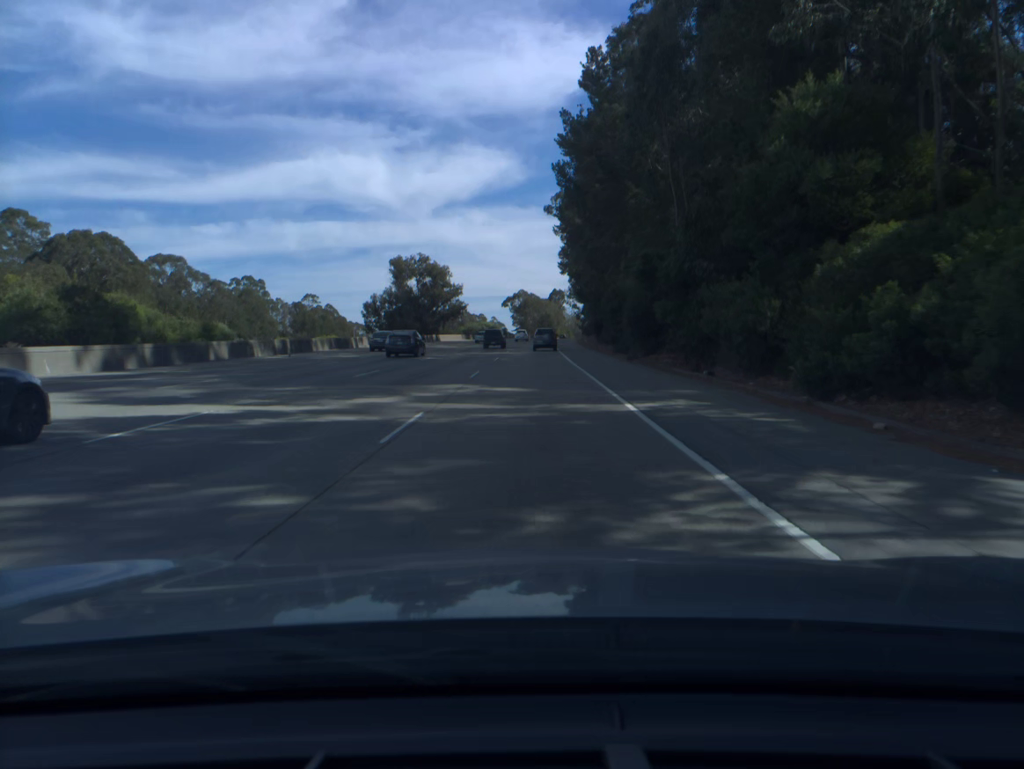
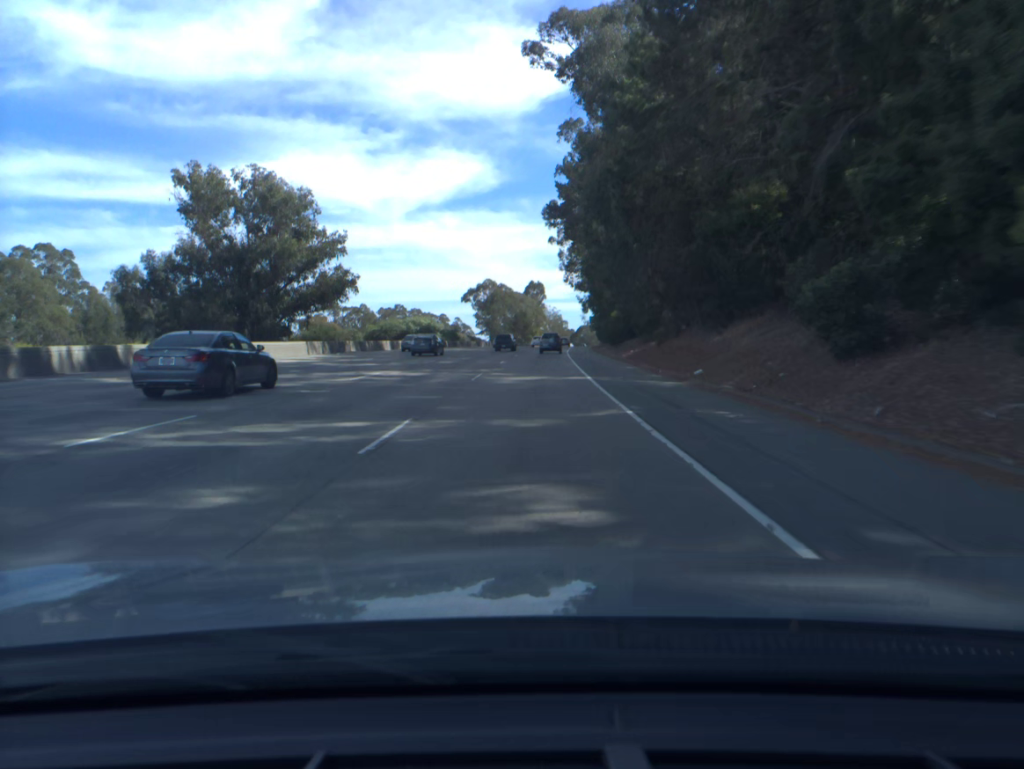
(+1.3, +87.6) m; +2°
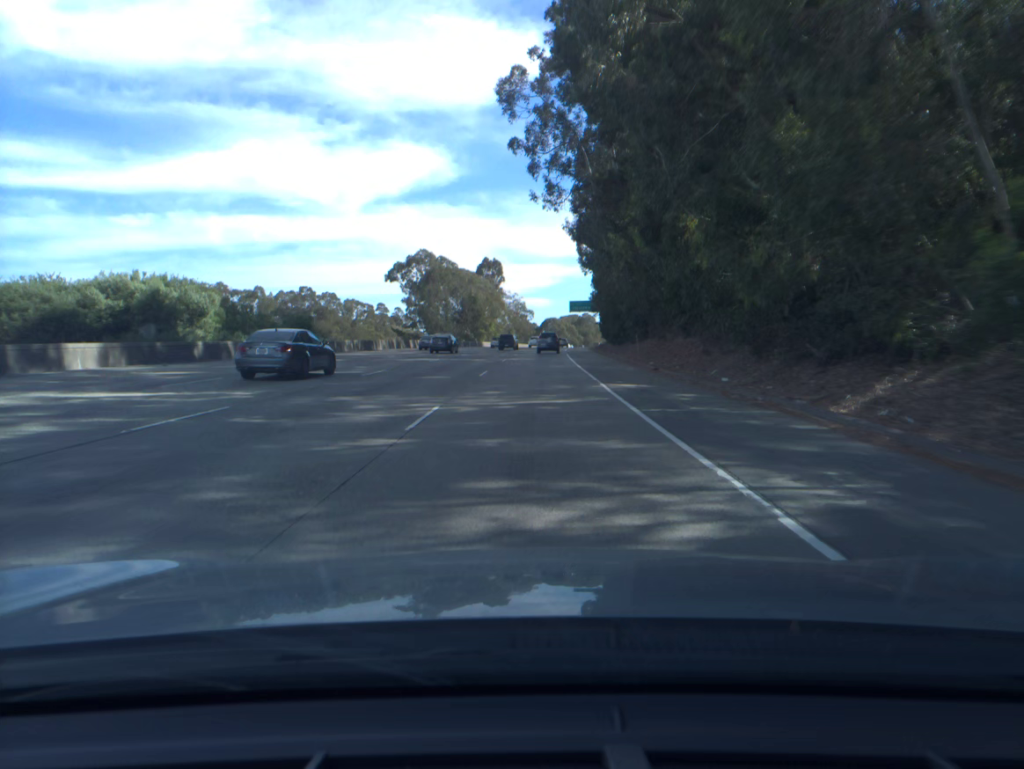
(+1.8, +71.4) m; +3°
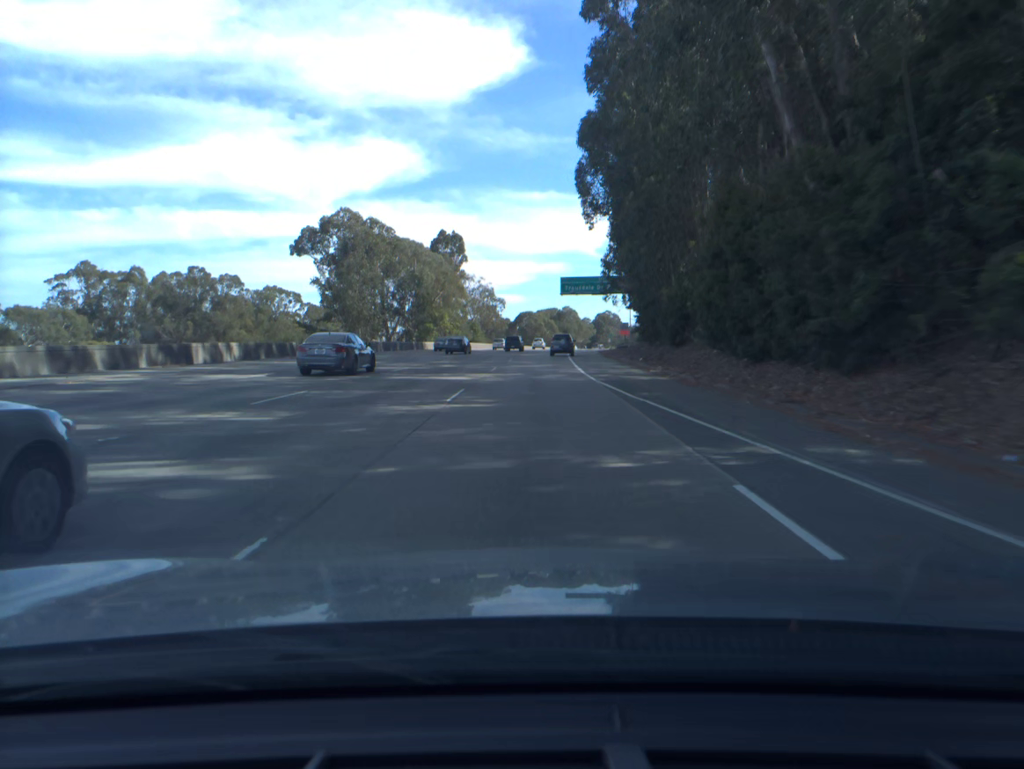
(+0.9, +53.3) m; +2°
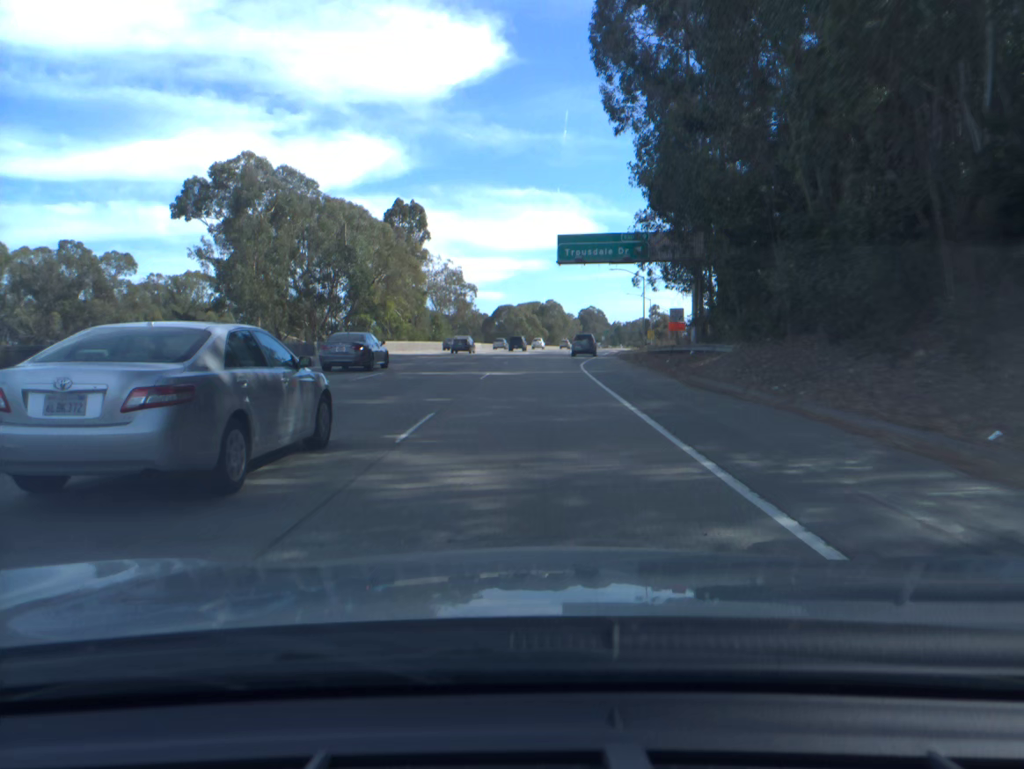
(+0.4, +35.6) m; +1°
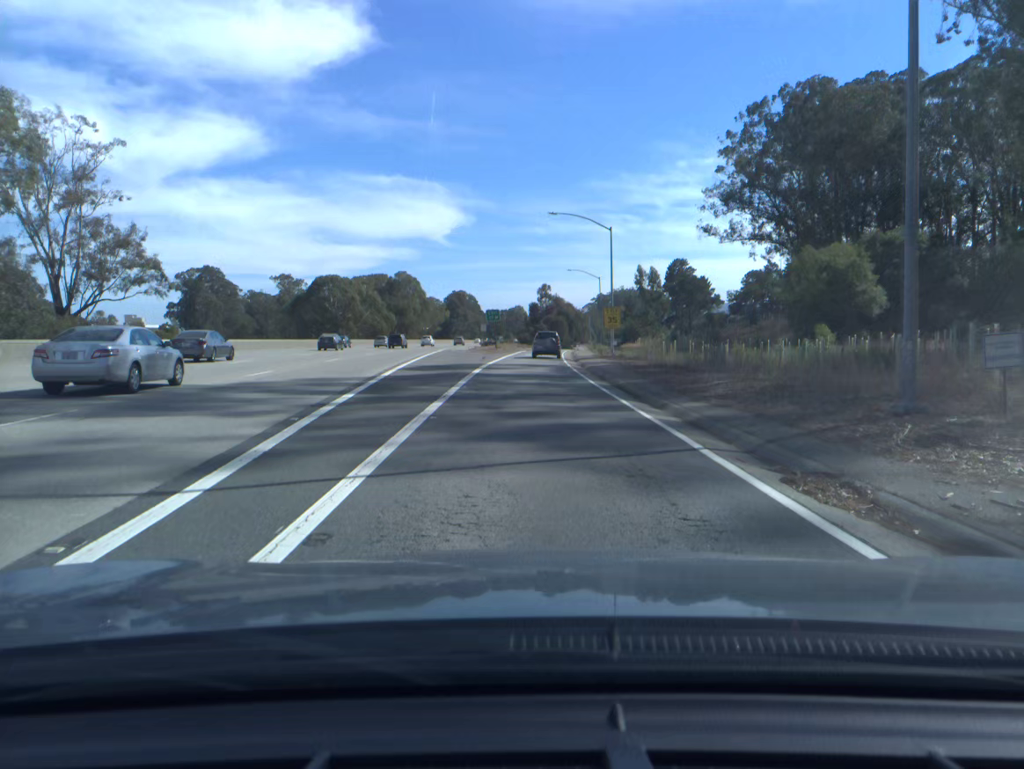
(+7.2, +87.8) m; +9°
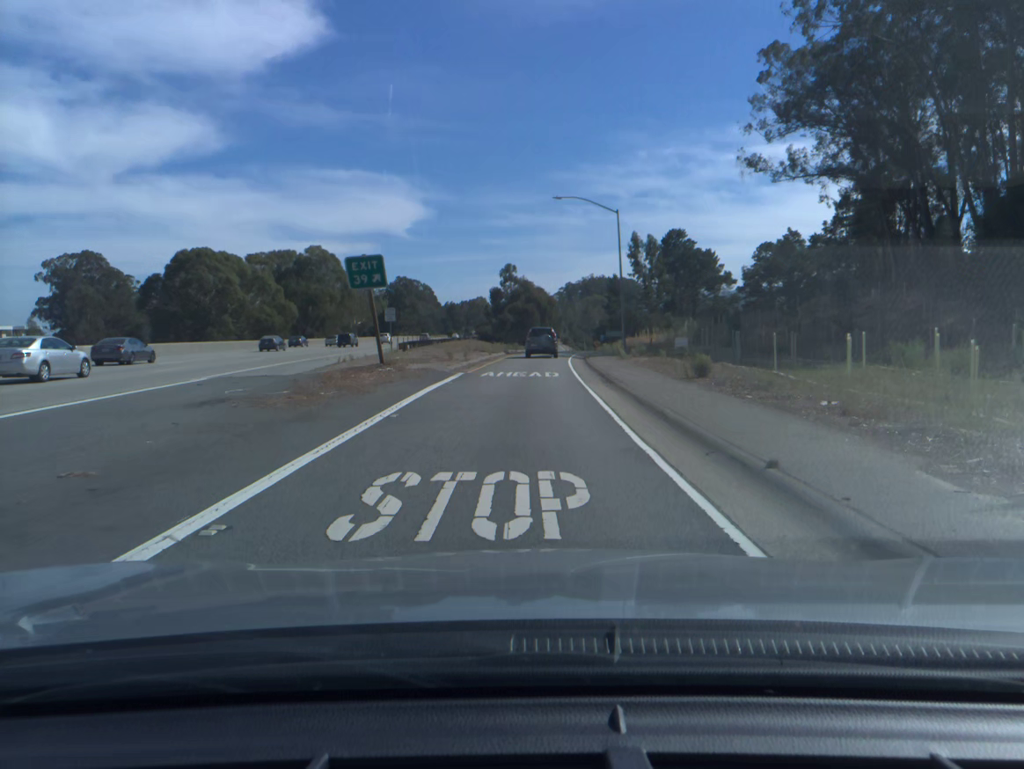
(+0.9, +50.8) m; +2°
